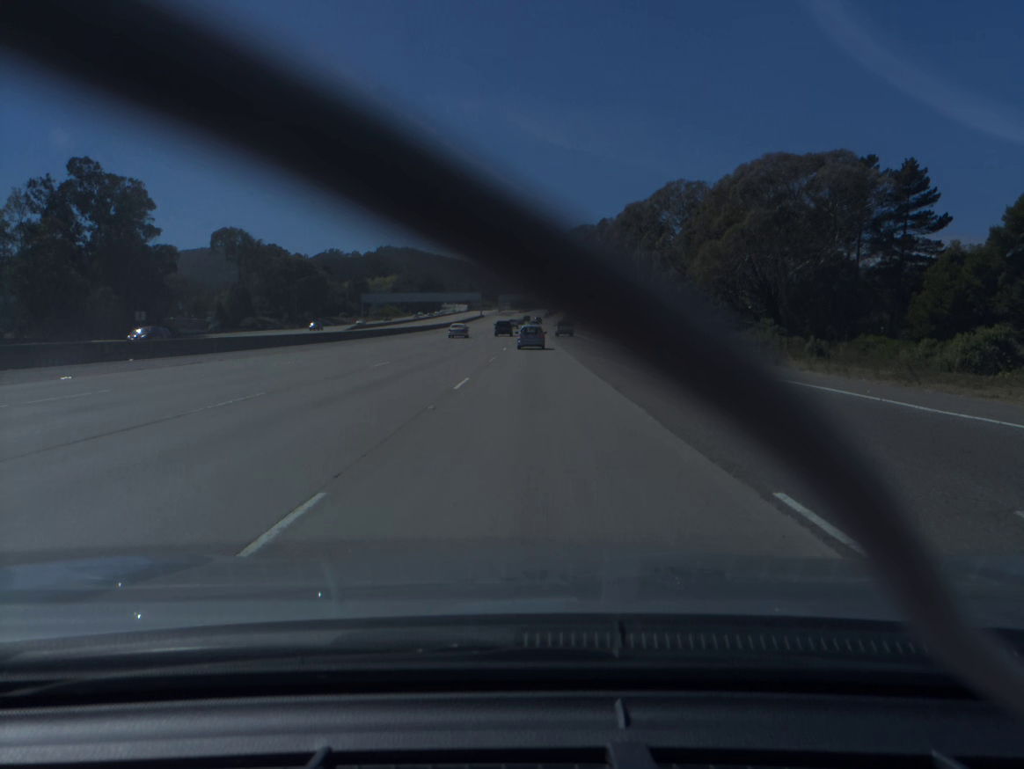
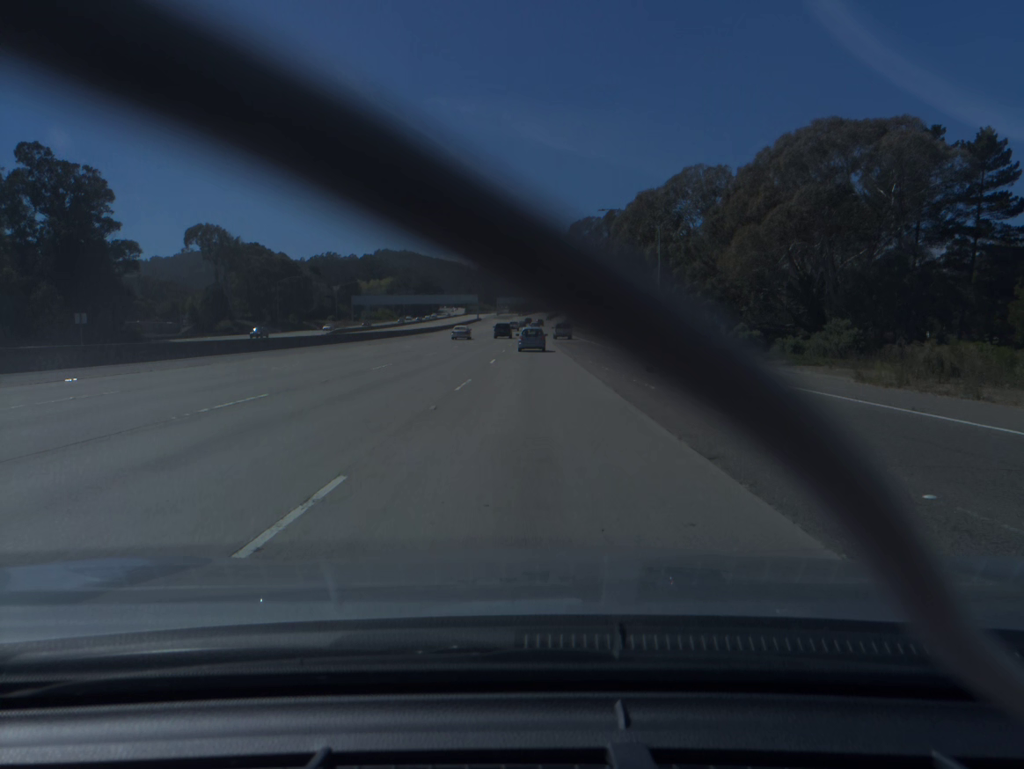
(0.0, +14.3) m; 0°
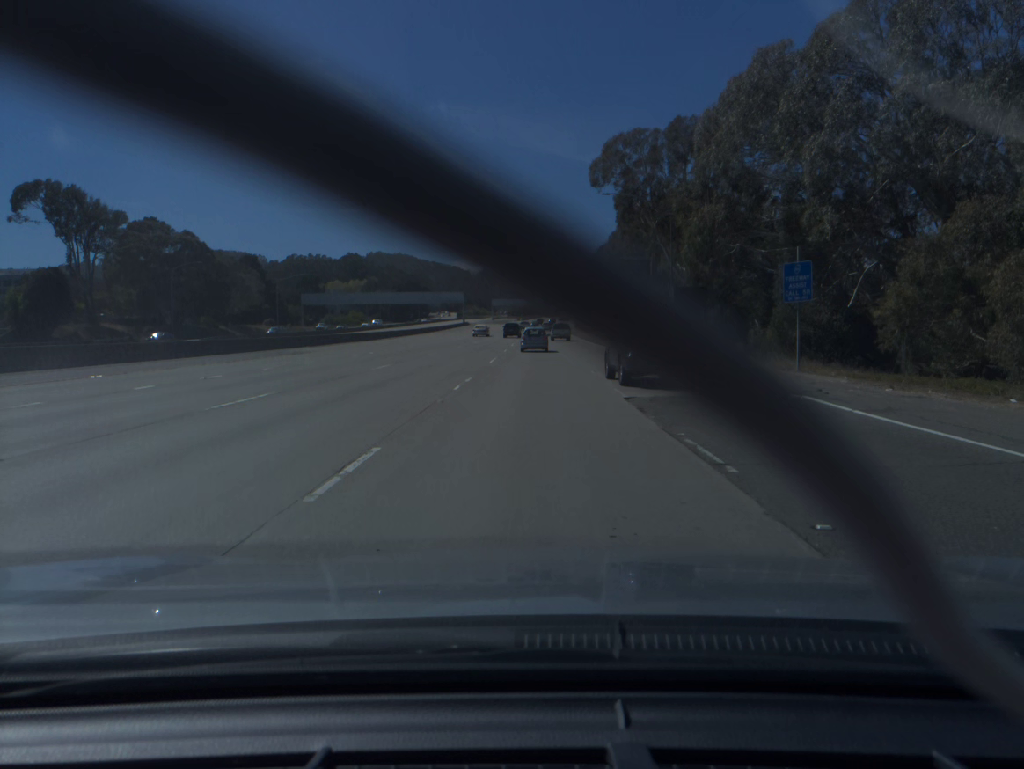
(0.0, +56.9) m; 0°
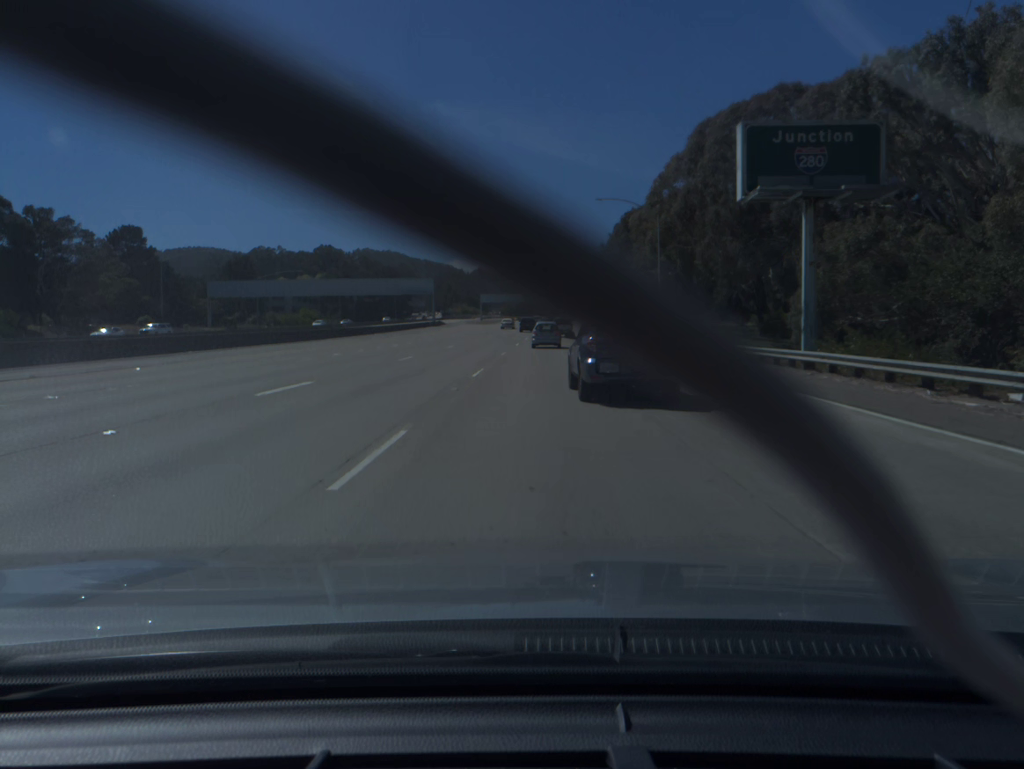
(0.0, +56.4) m; 0°
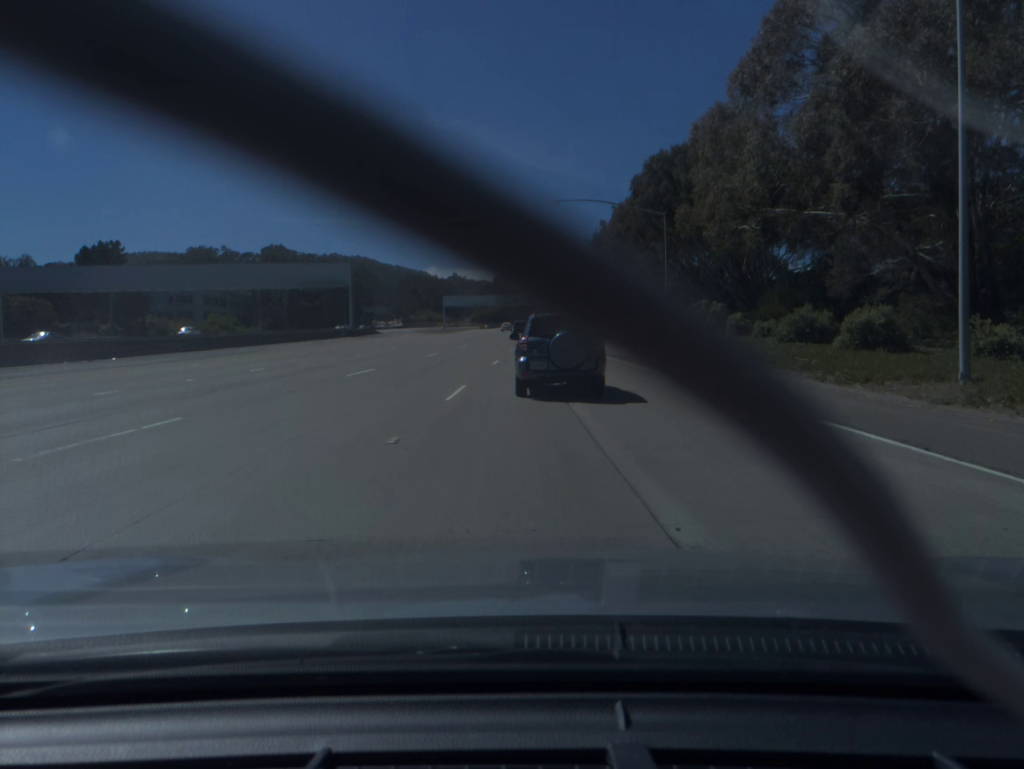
(+0.6, +50.9) m; +2°
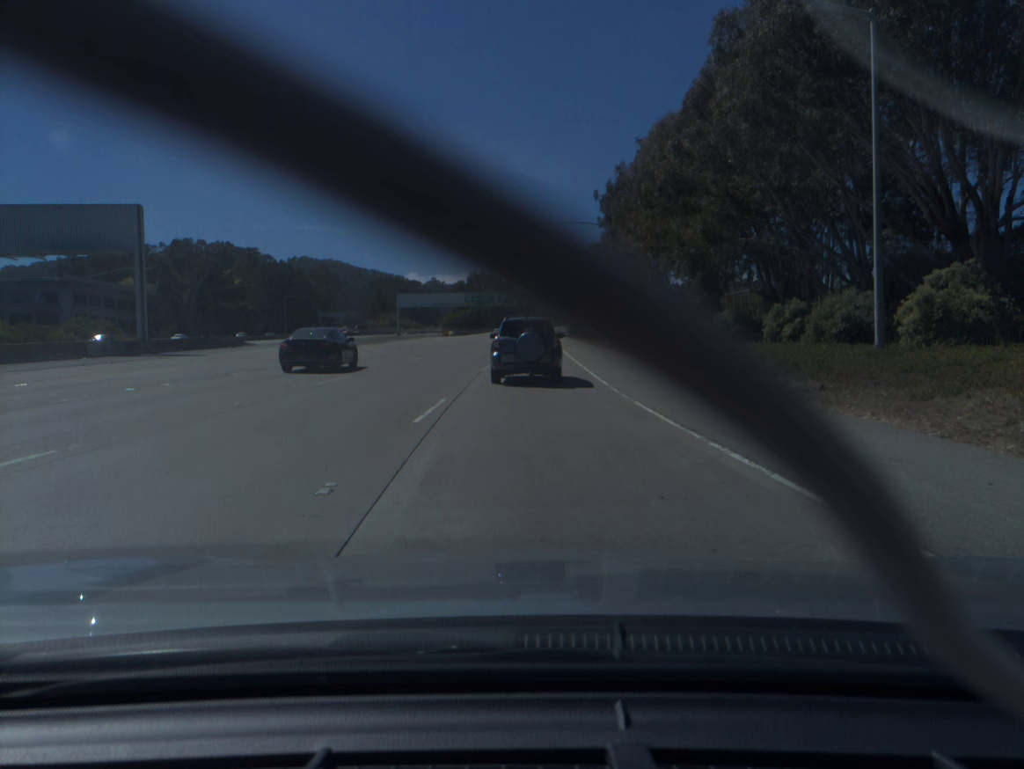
(+0.5, +46.4) m; +1°
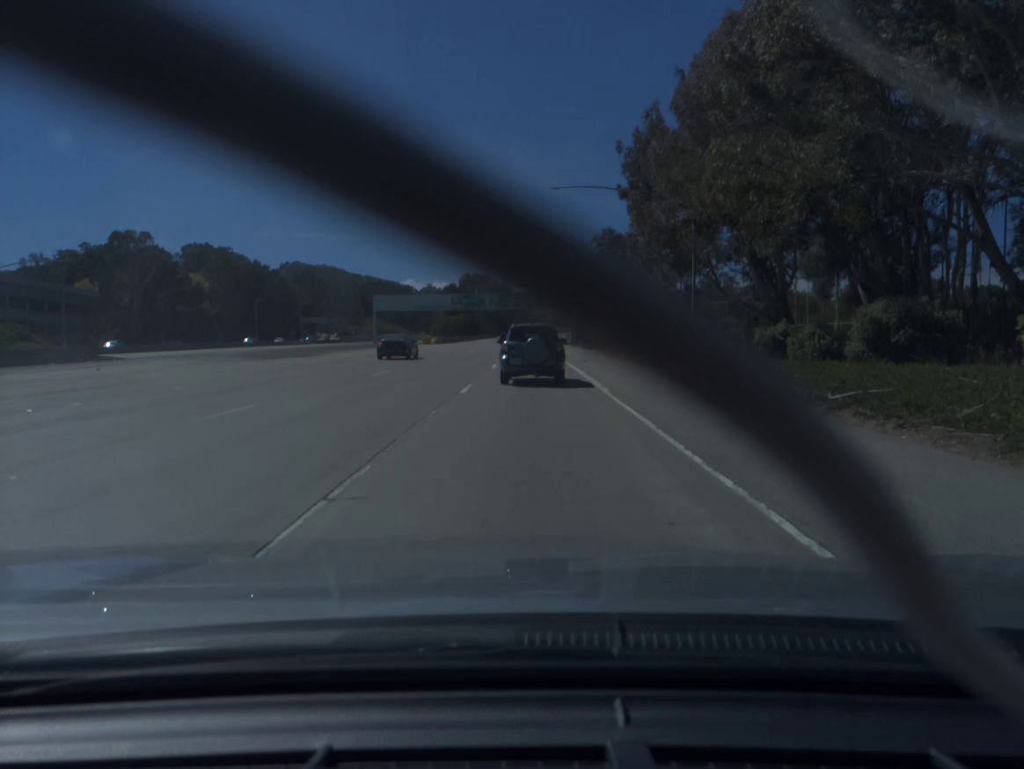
(0.0, +22.2) m; 0°
